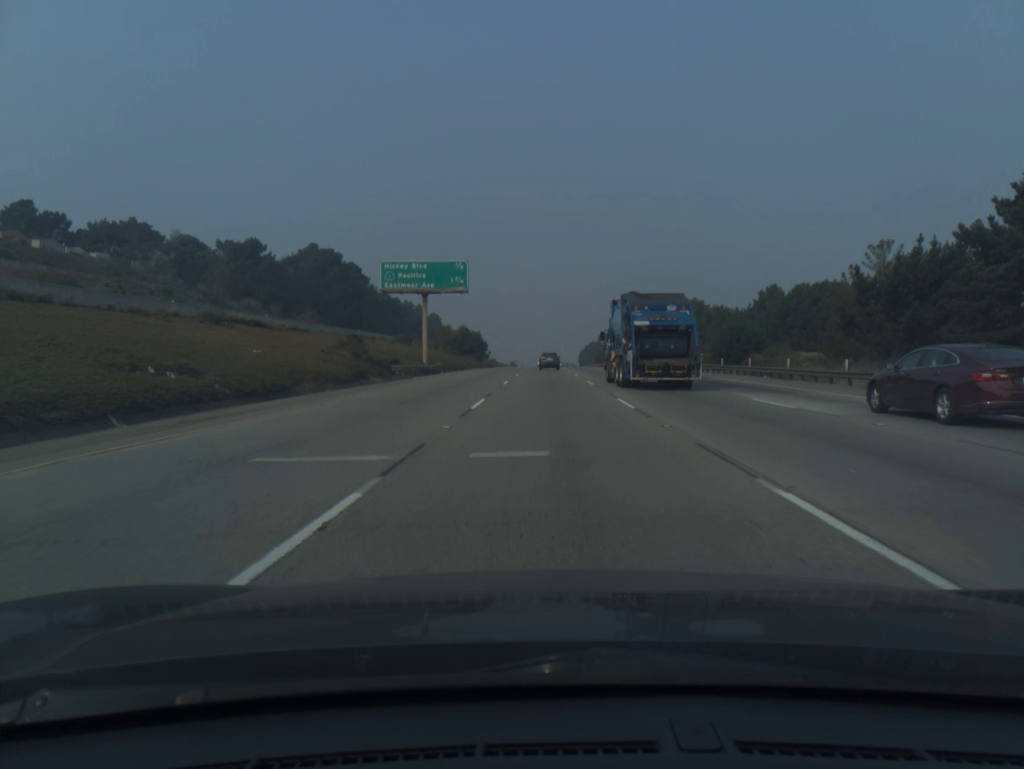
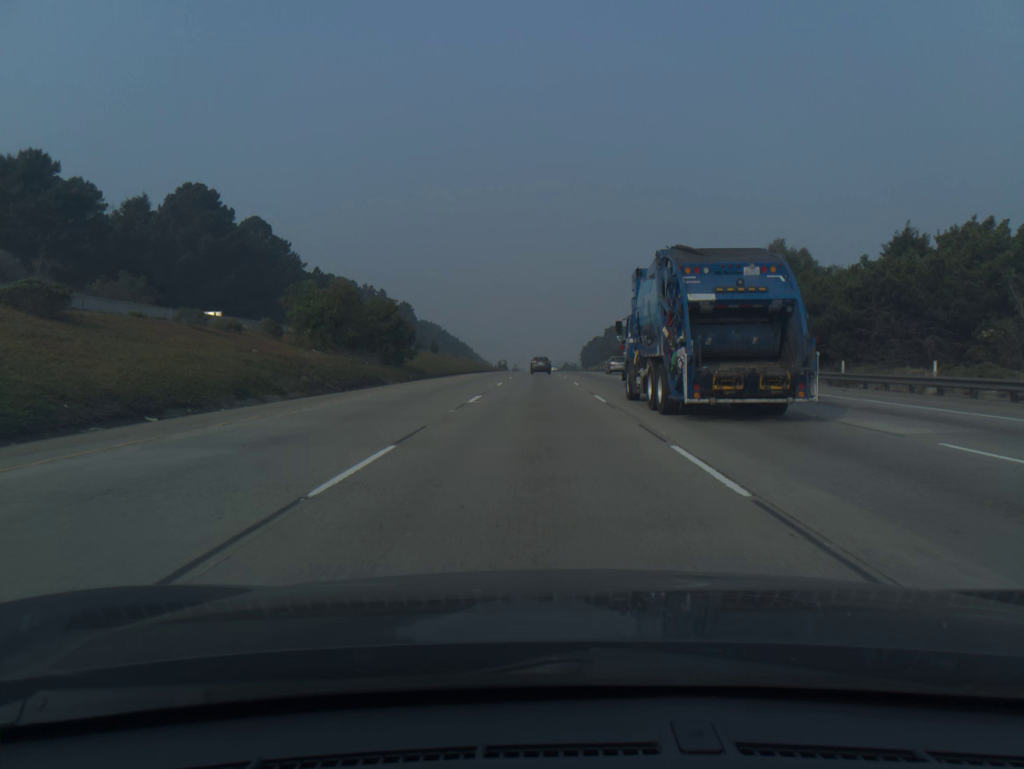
(+0.5, +69.7) m; 0°
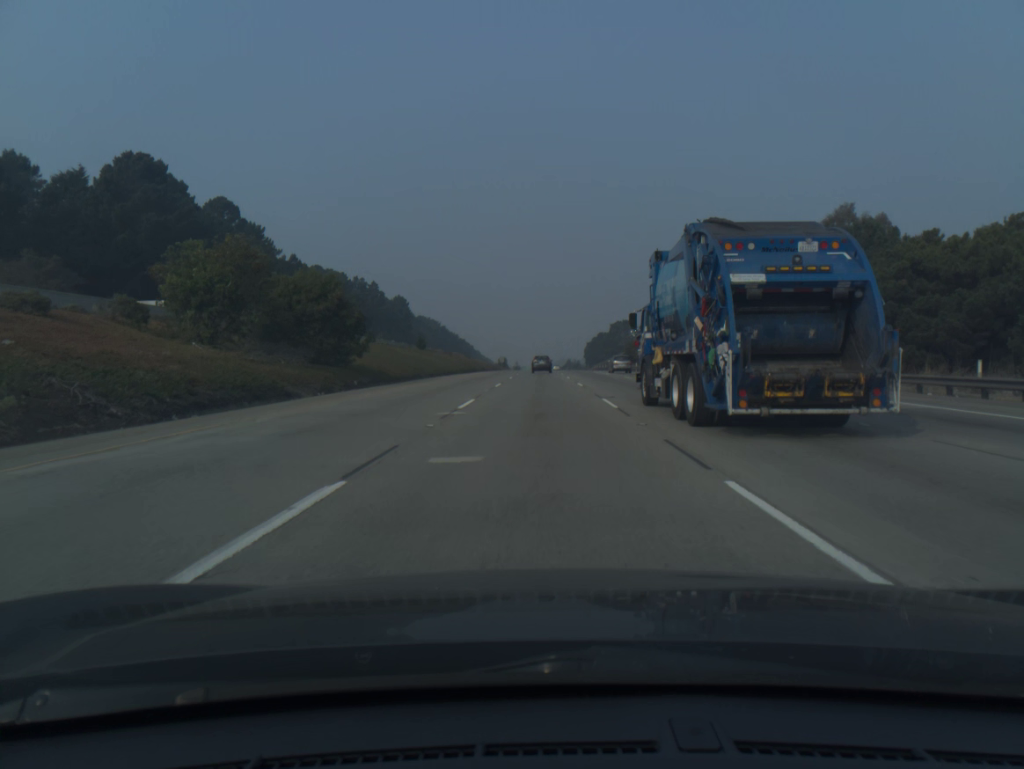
(0.0, +17.5) m; 0°
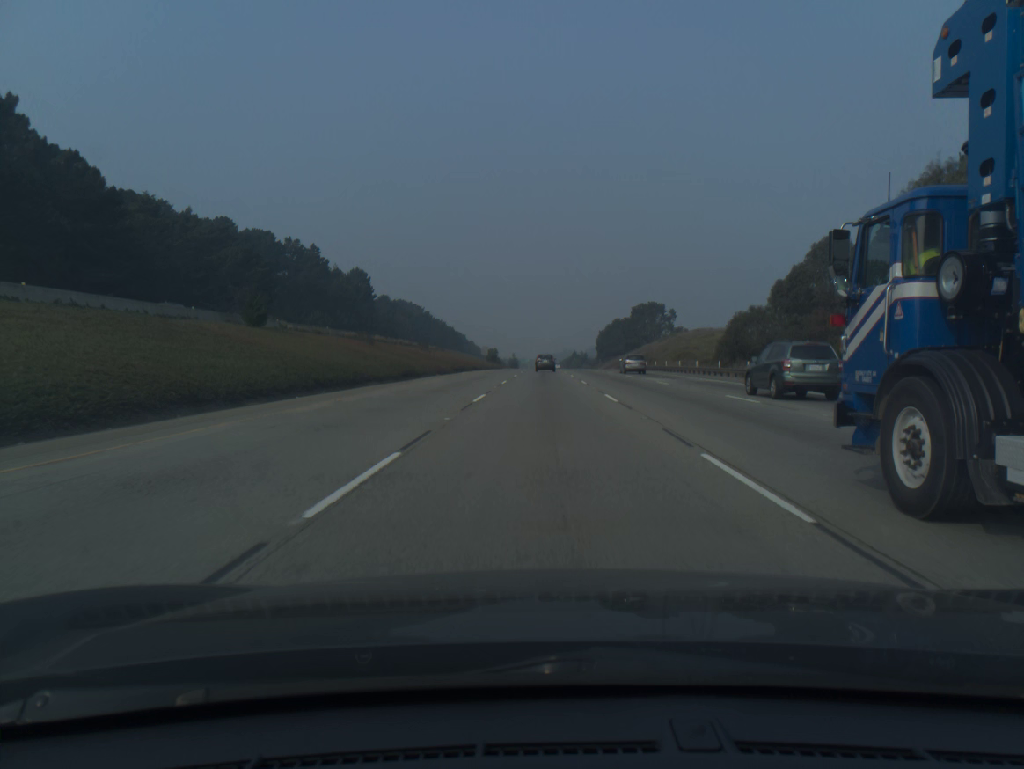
(-0.2, +70.8) m; 0°
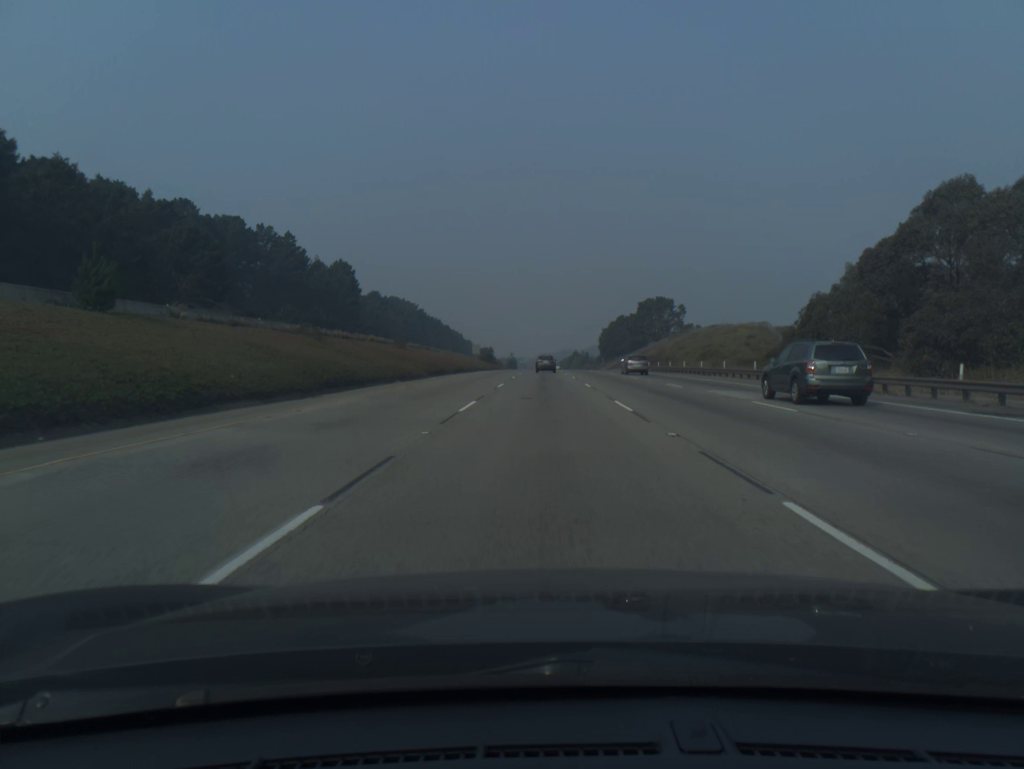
(0.0, +17.8) m; 0°
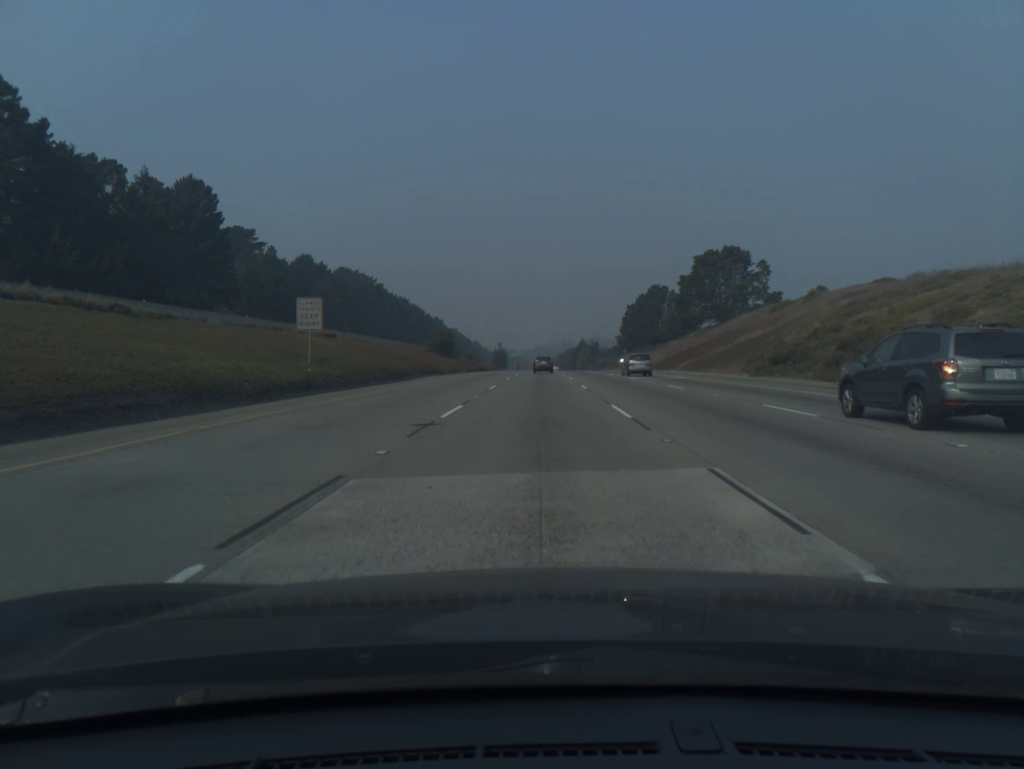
(+0.1, +89.6) m; 0°
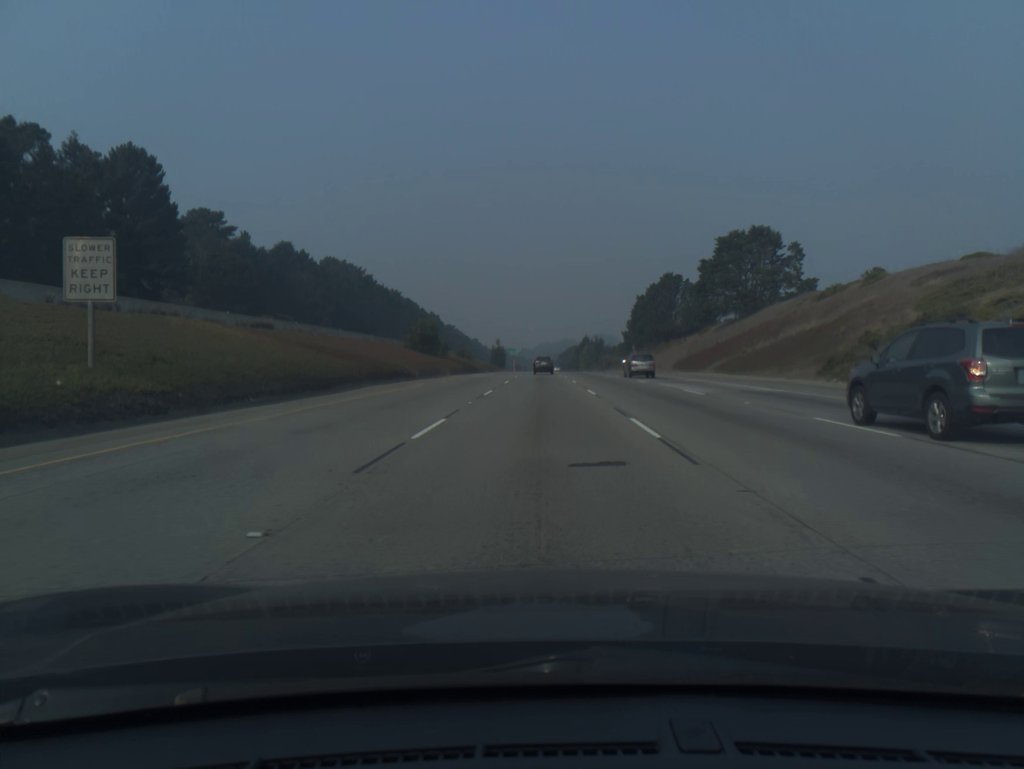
(0.0, +18.1) m; 0°
